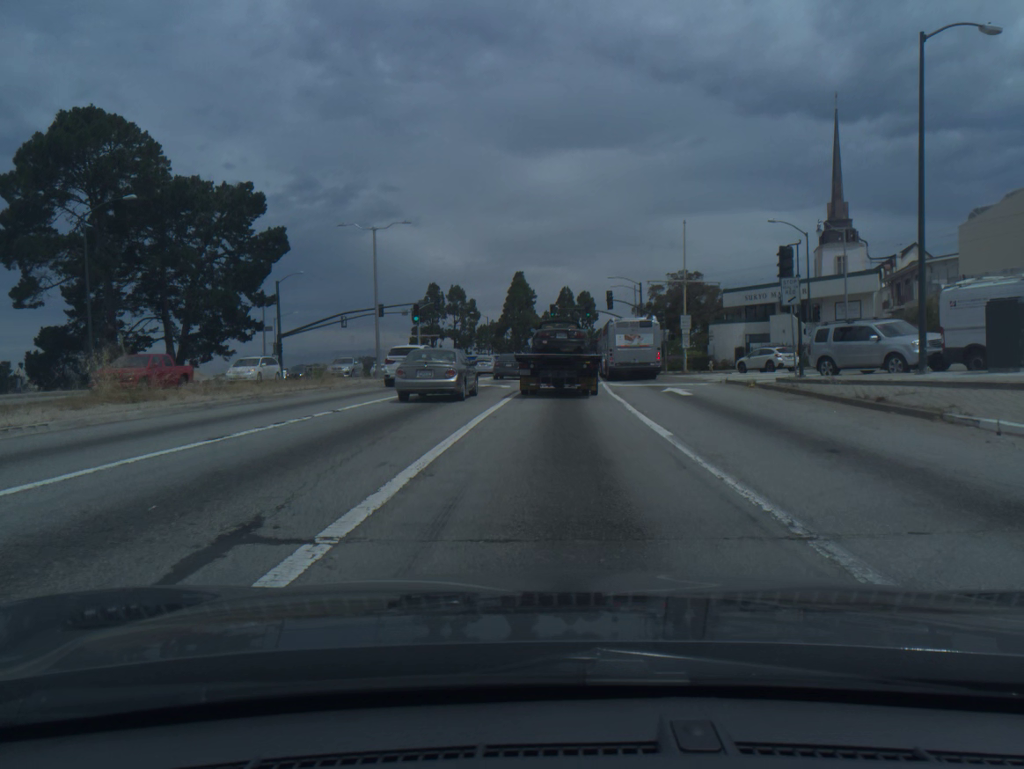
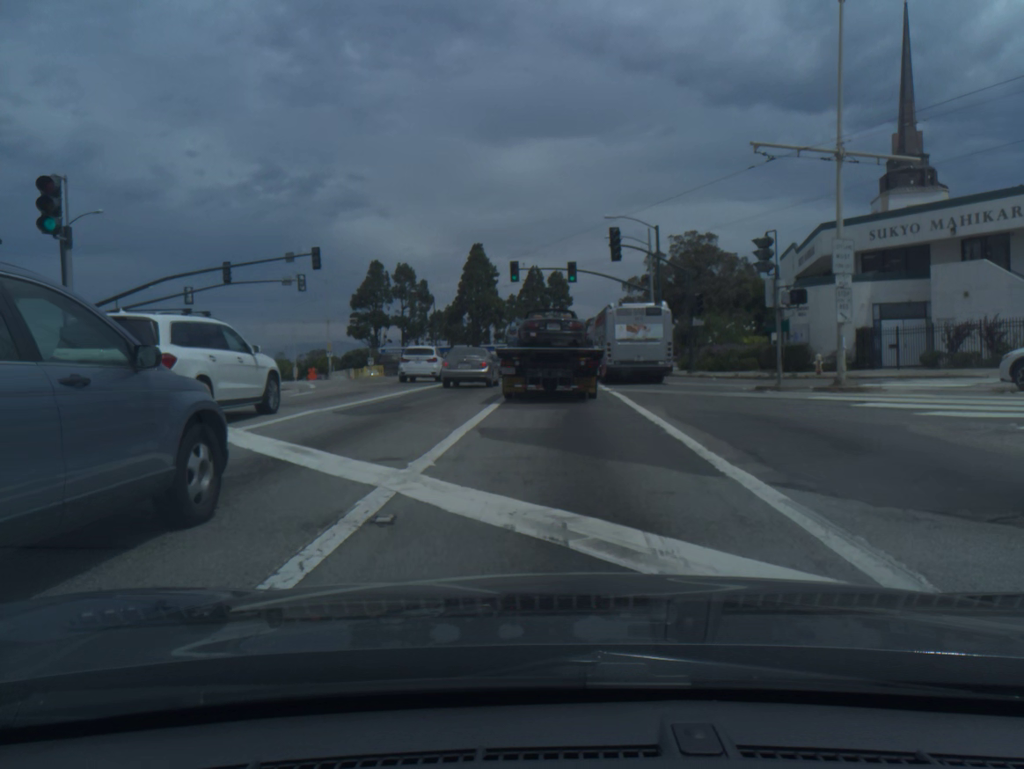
(+0.7, +32.0) m; +2°
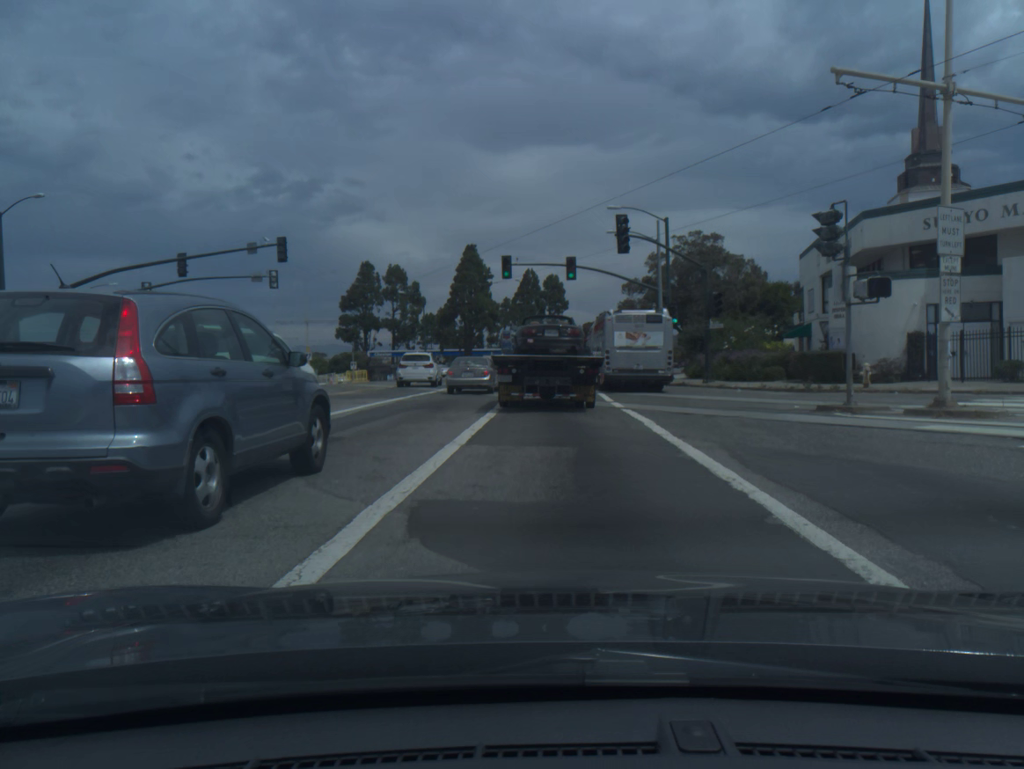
(0.0, +5.7) m; +1°
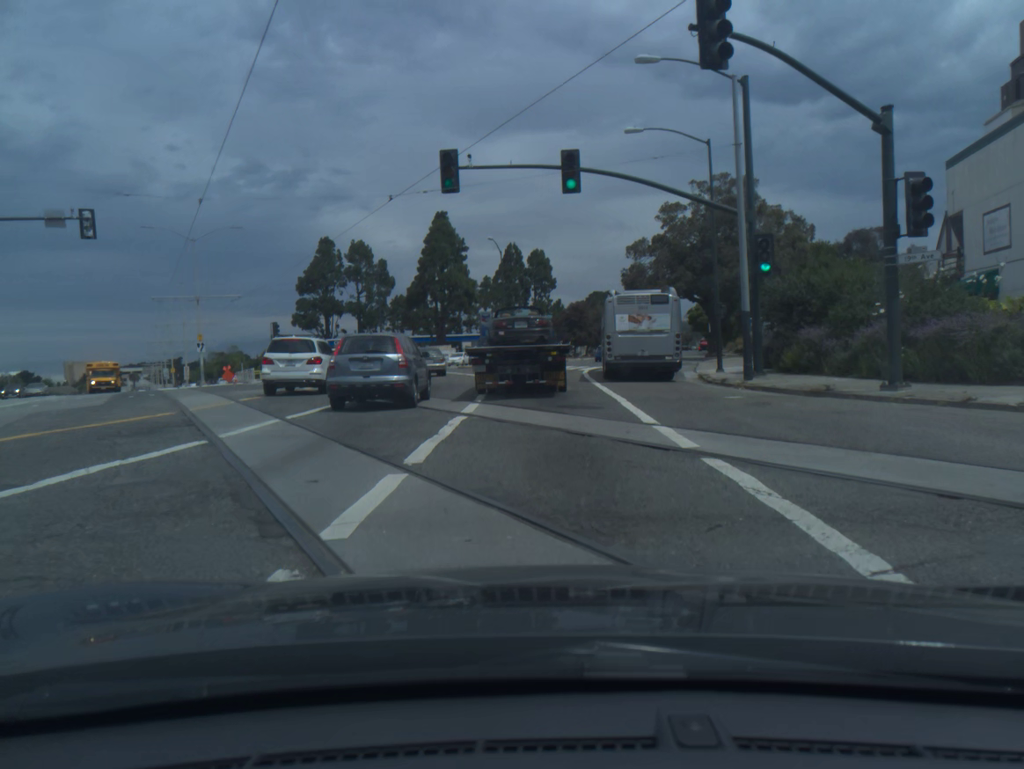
(0.0, +21.3) m; +1°
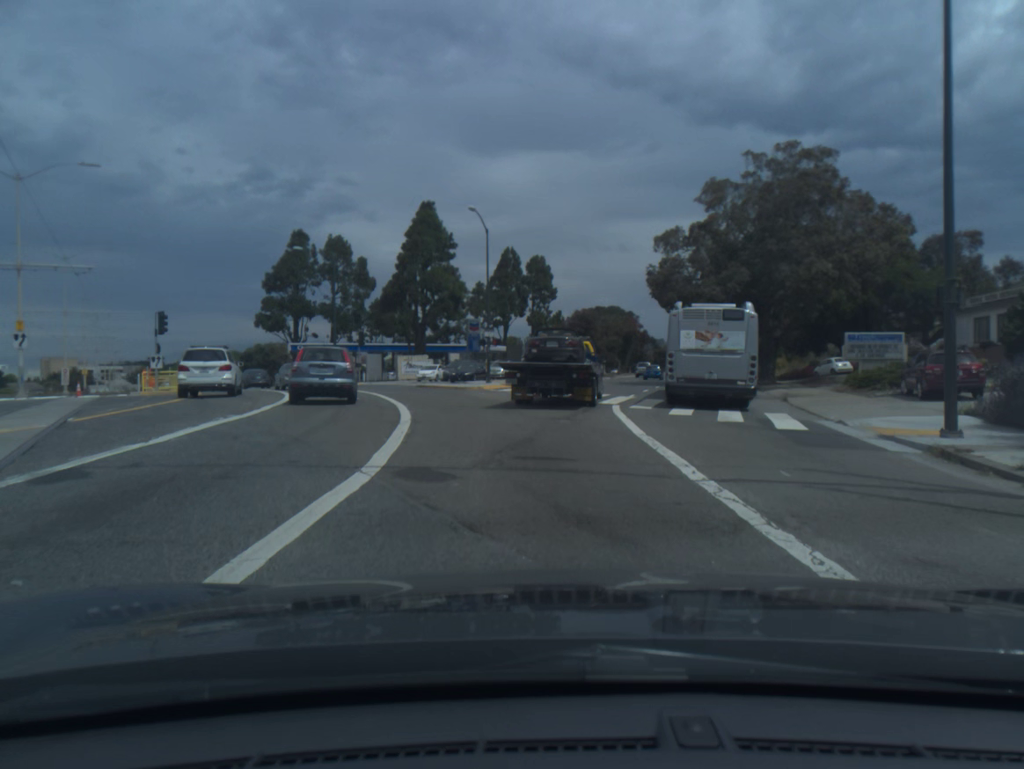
(-0.1, +18.0) m; 0°
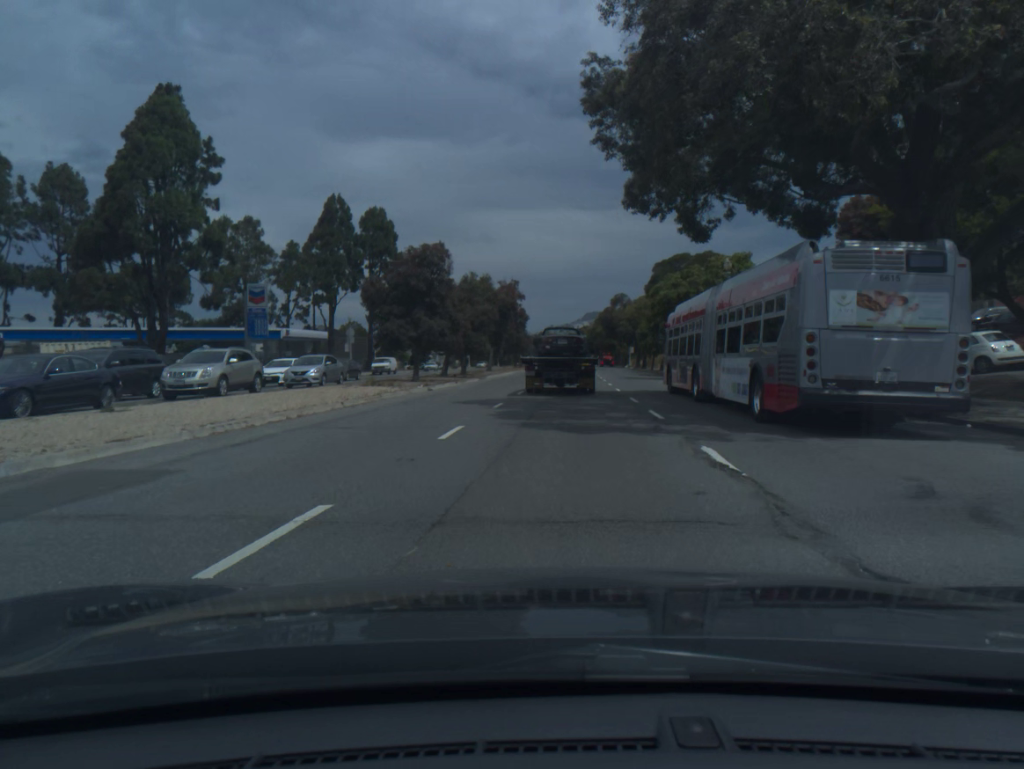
(+2.7, +37.2) m; +10°
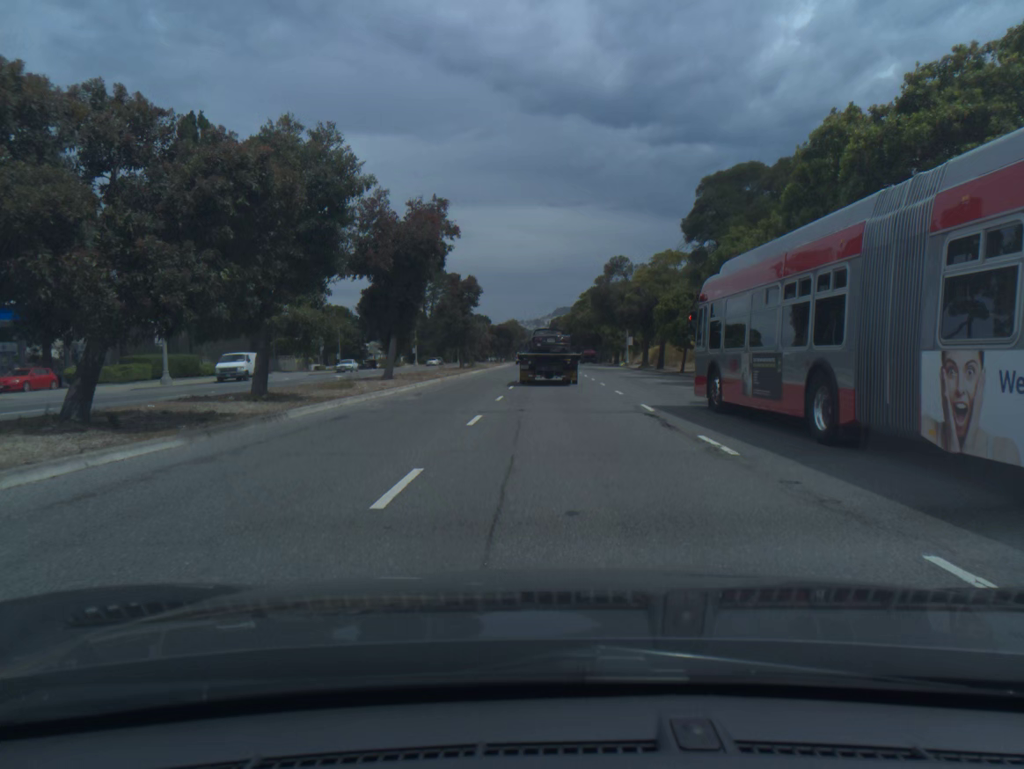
(+0.7, +34.9) m; +2°
